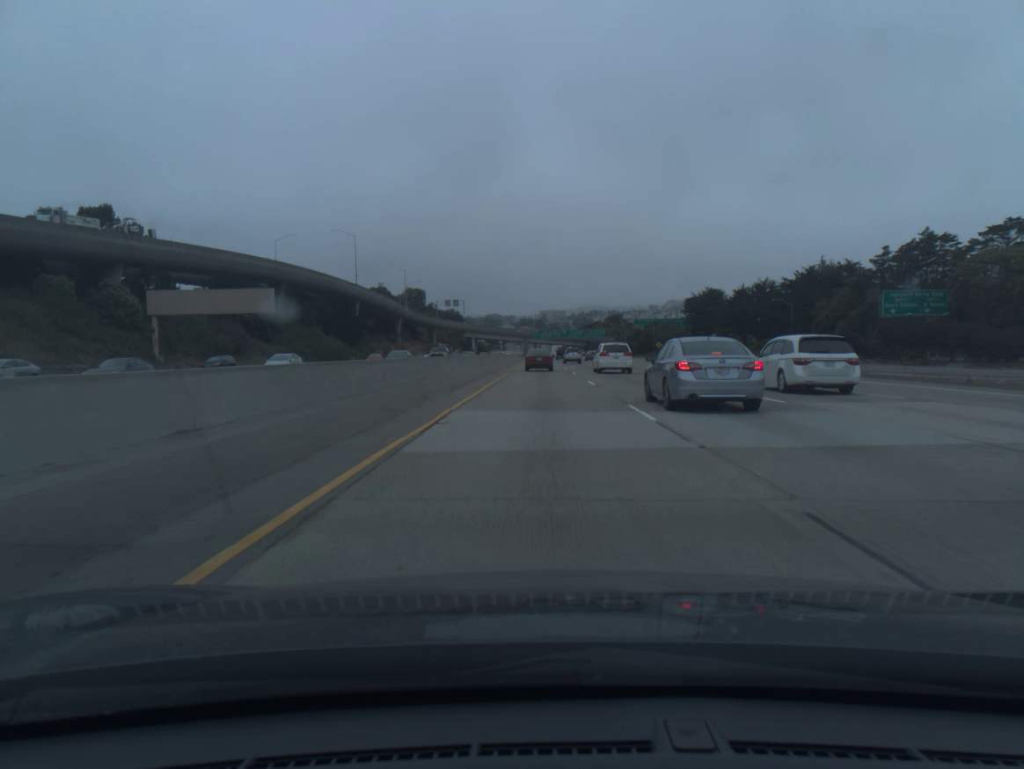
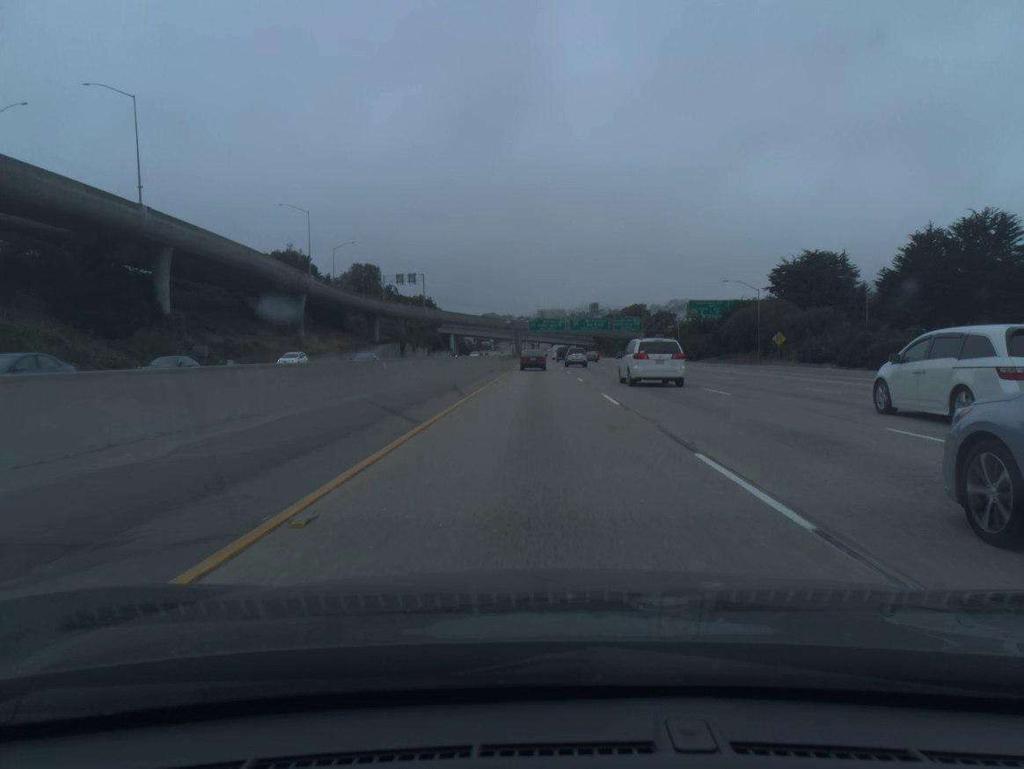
(+0.3, +95.1) m; 0°
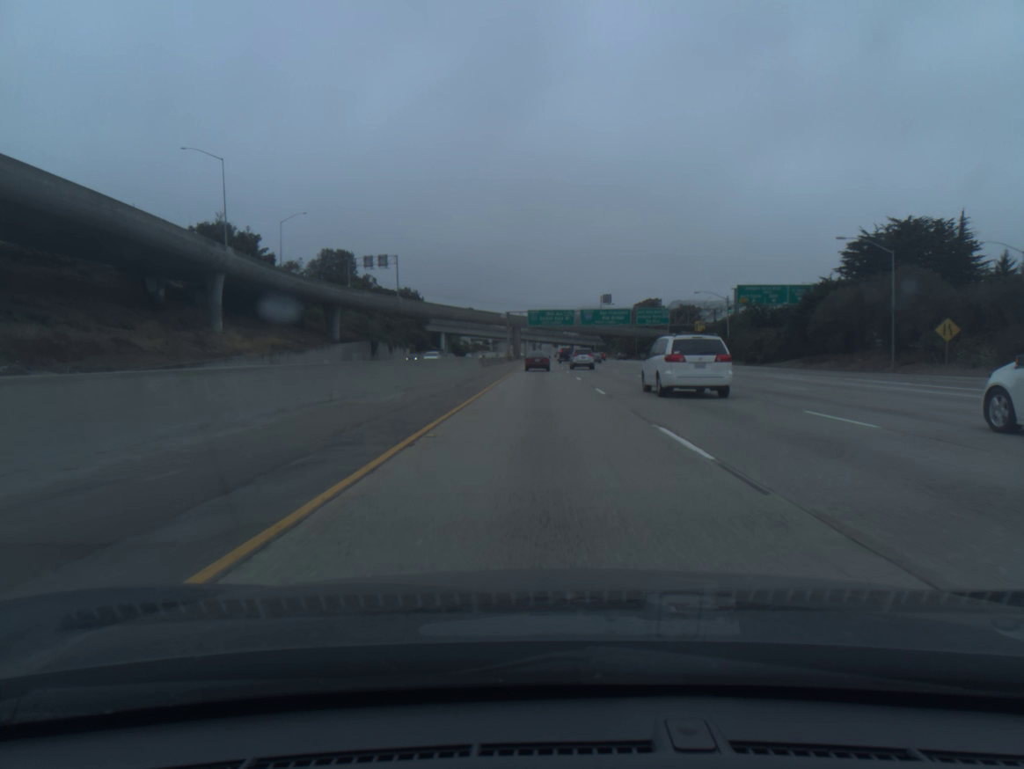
(0.0, +38.1) m; 0°
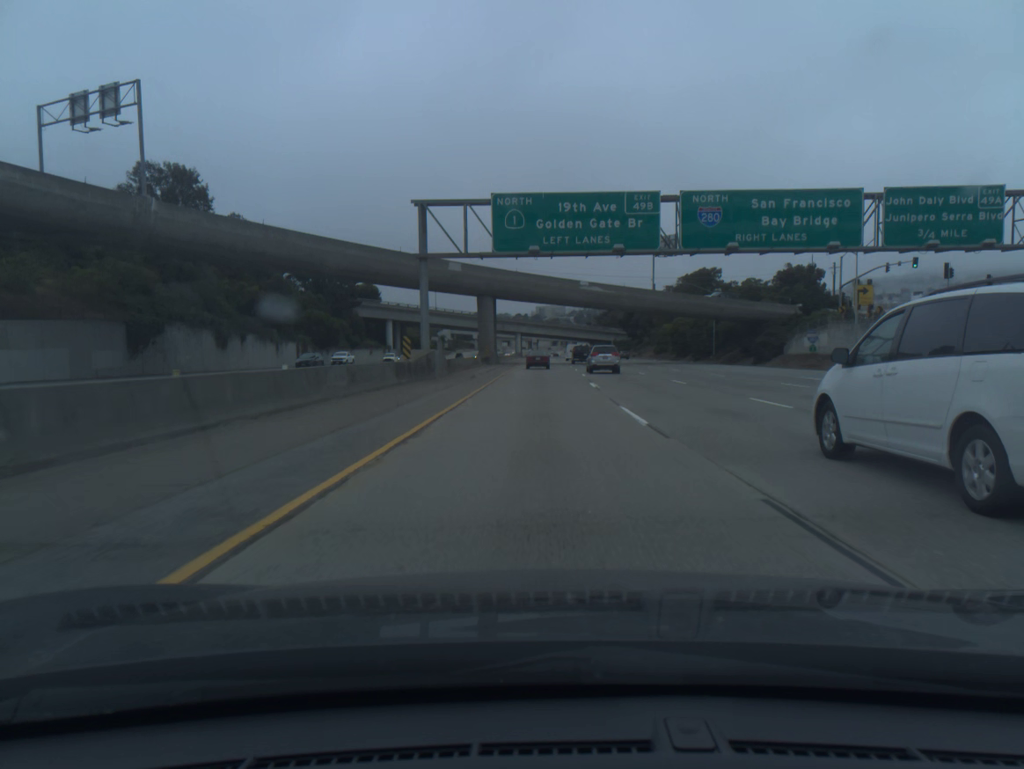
(+0.3, +95.4) m; 0°
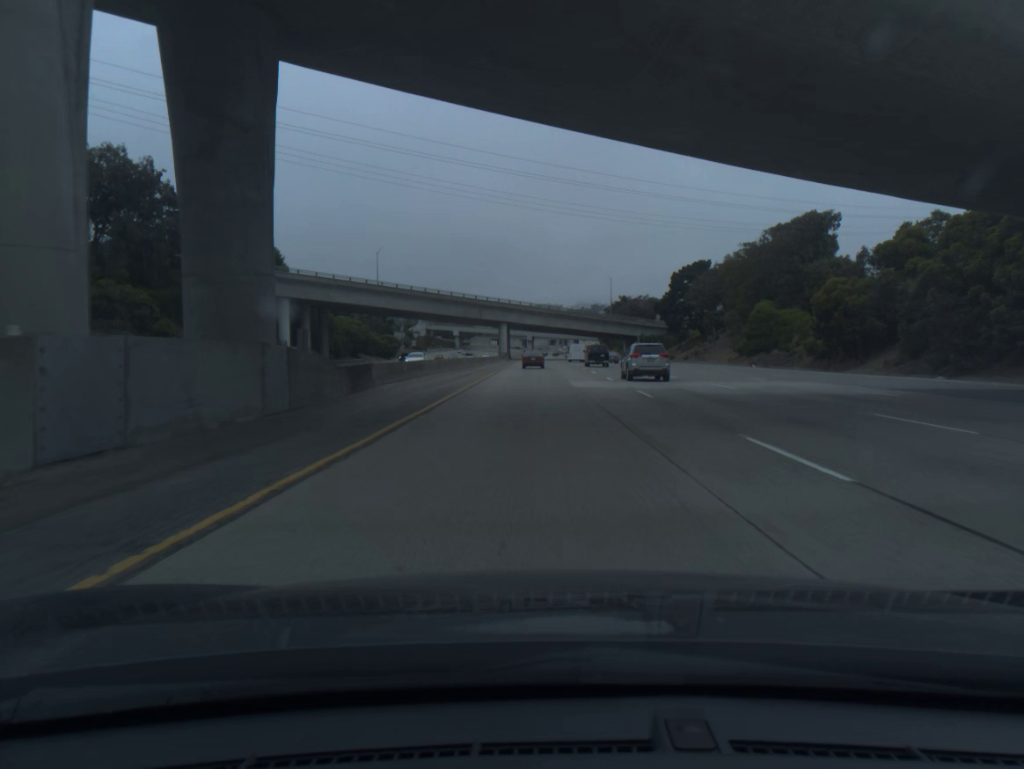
(+0.3, +76.6) m; 0°
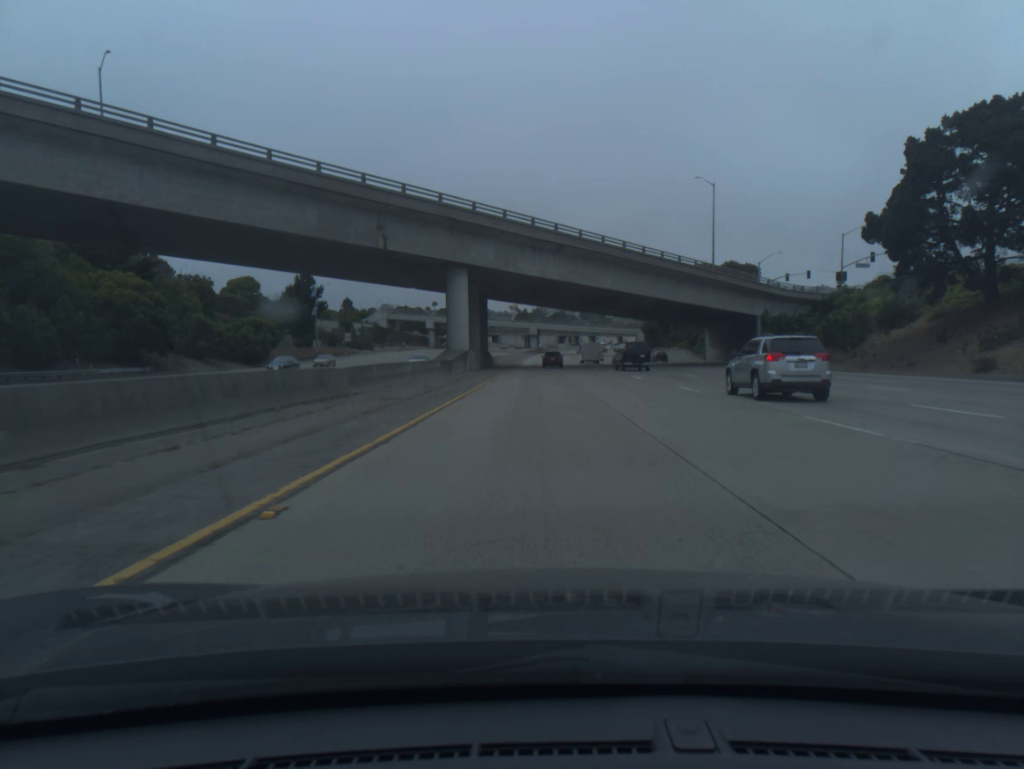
(-0.8, +96.2) m; 0°
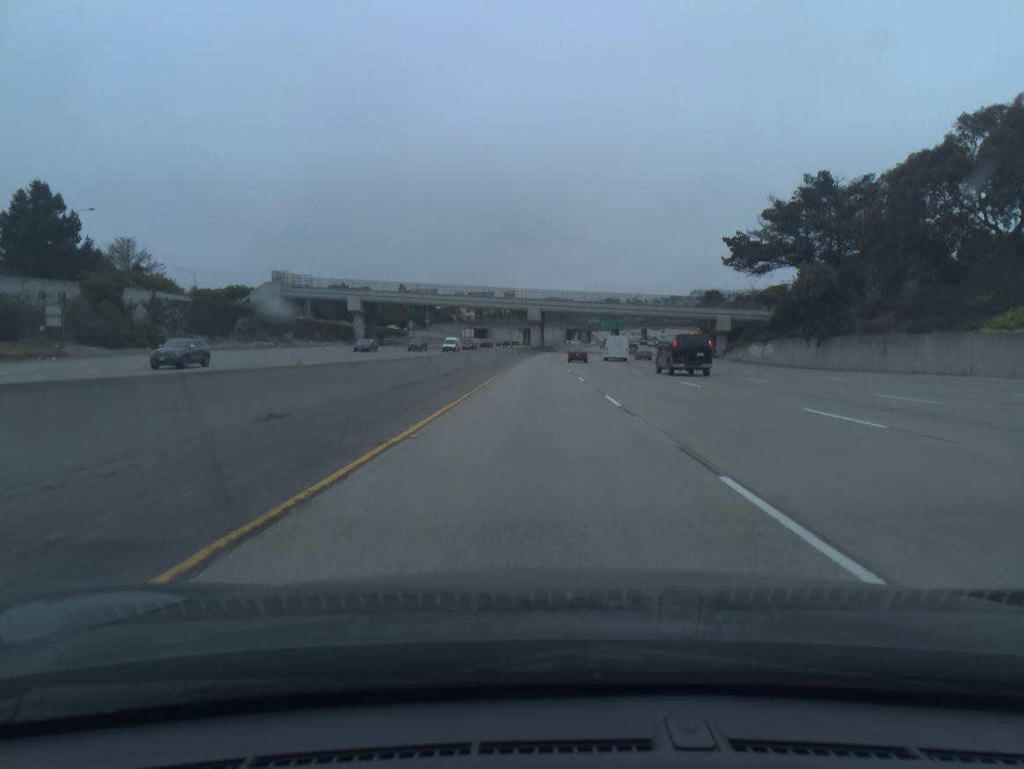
(-0.2, +97.5) m; 0°
